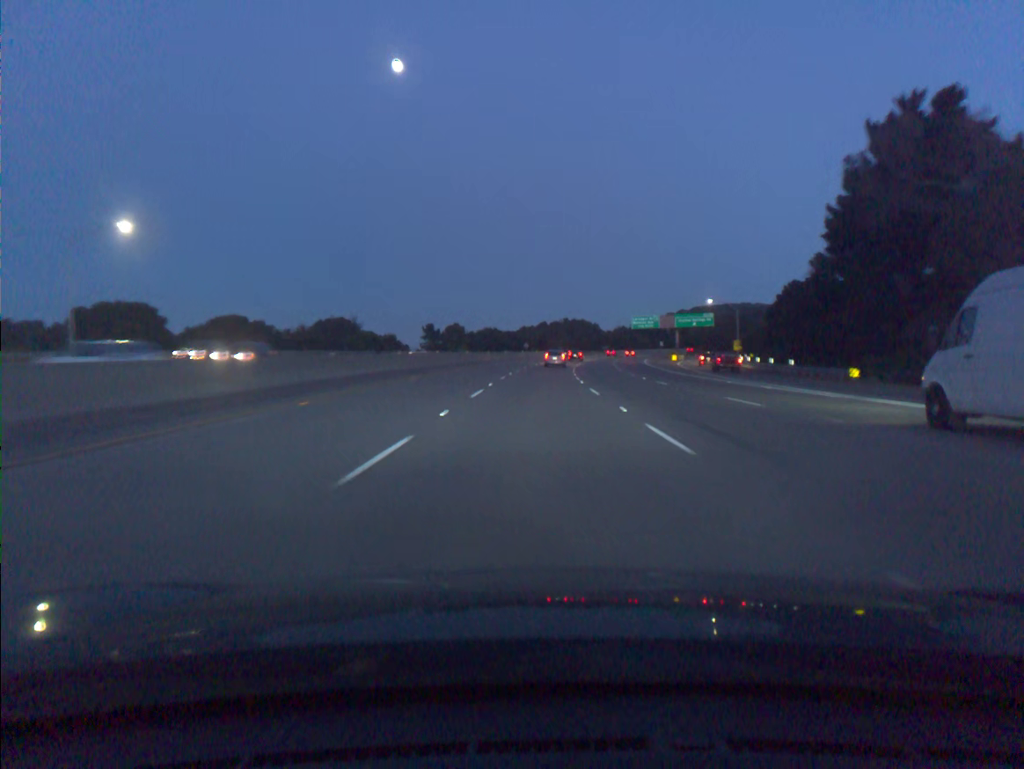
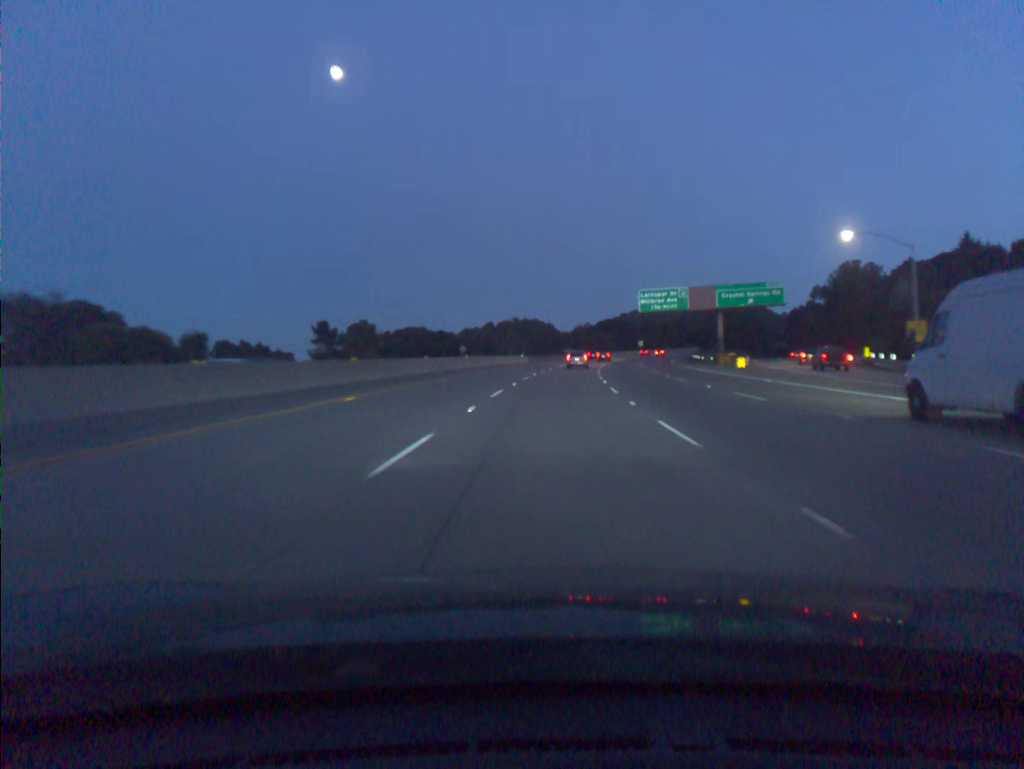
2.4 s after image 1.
(+1.5, +70.4) m; +4°
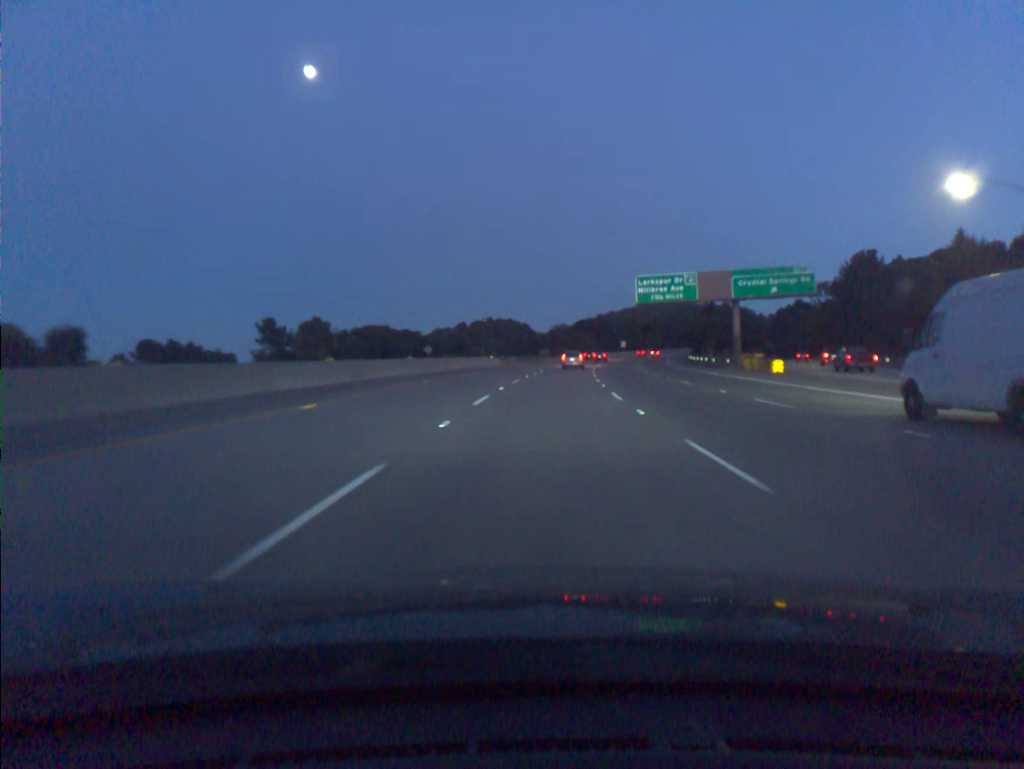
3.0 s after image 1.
(+0.3, +17.5) m; +2°
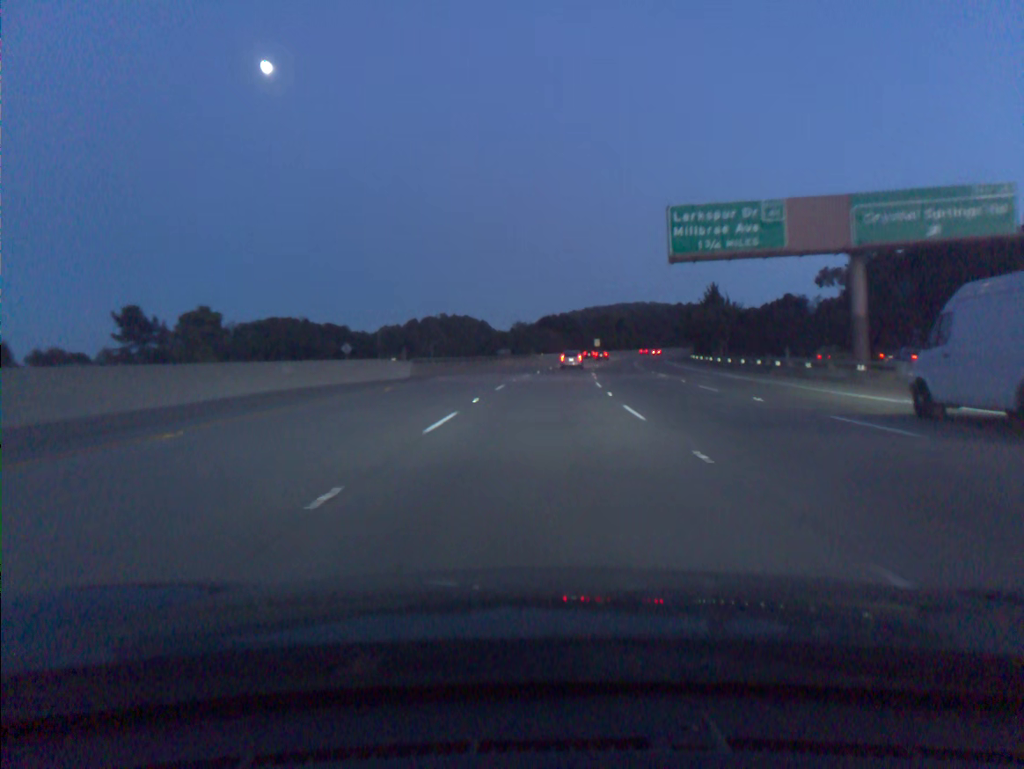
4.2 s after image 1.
(+0.9, +35.0) m; +3°
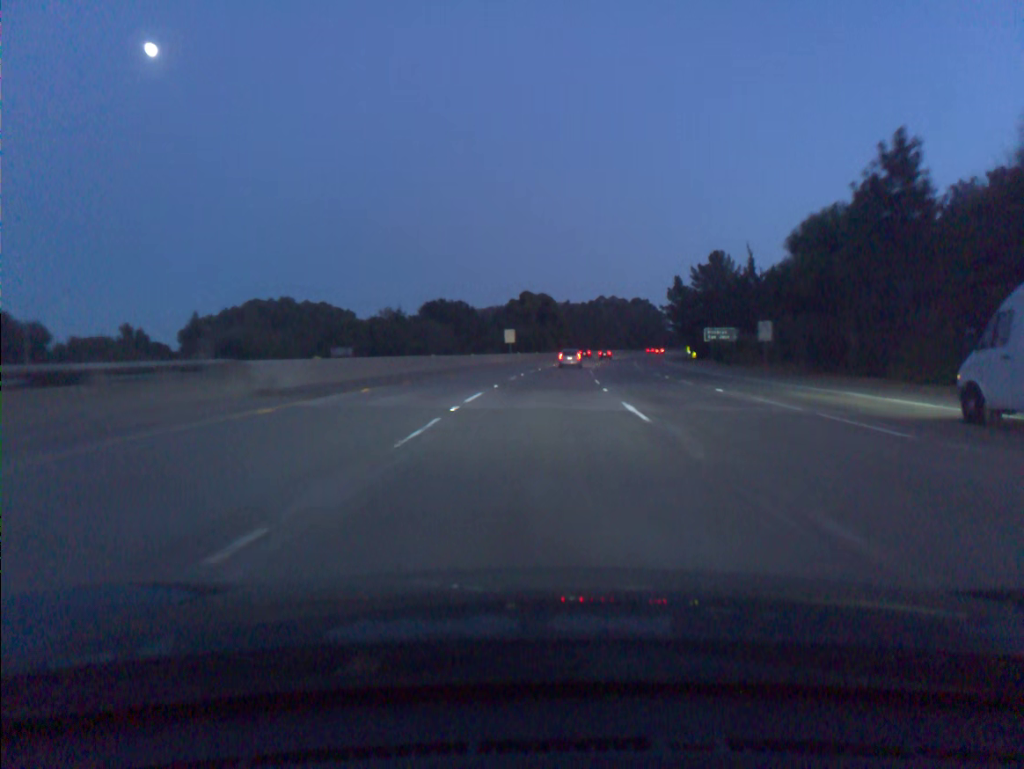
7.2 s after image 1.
(+5.3, +86.7) m; +7°
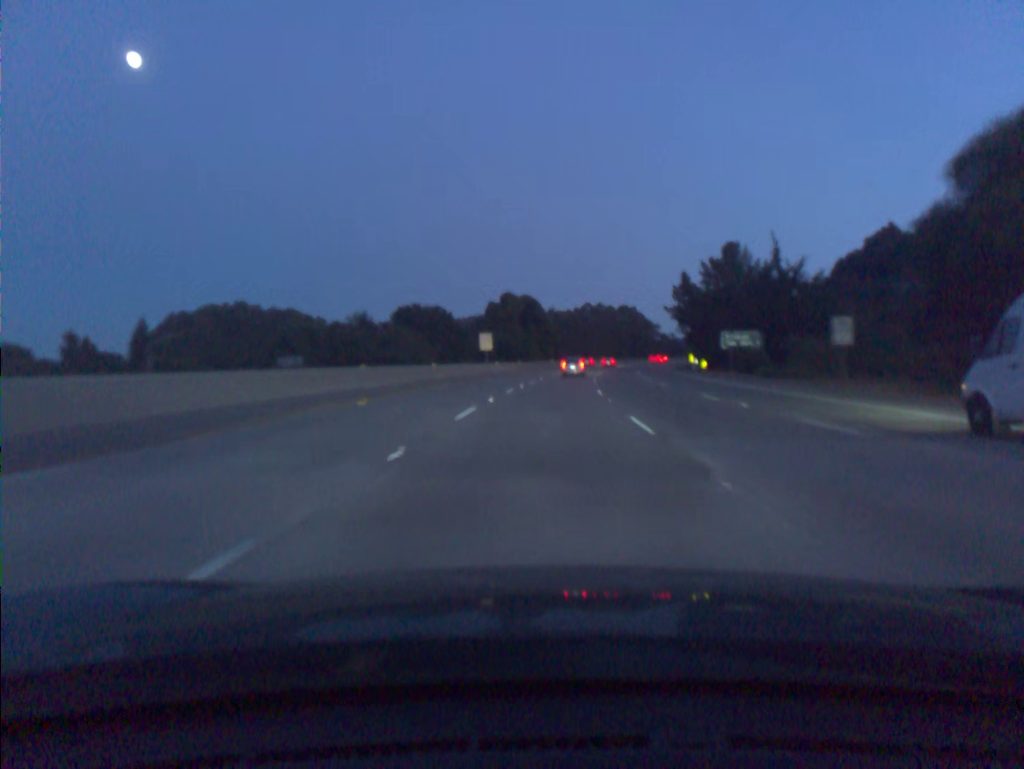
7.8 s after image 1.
(+0.2, +17.3) m; +1°
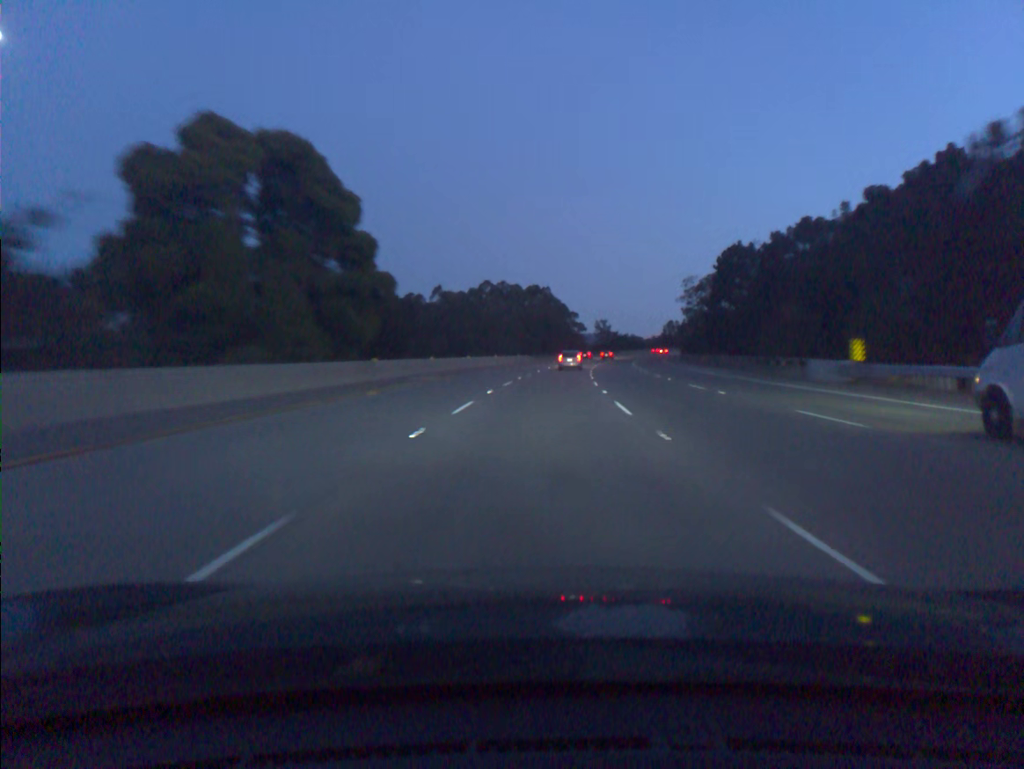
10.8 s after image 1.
(+5.4, +85.3) m; +7°
